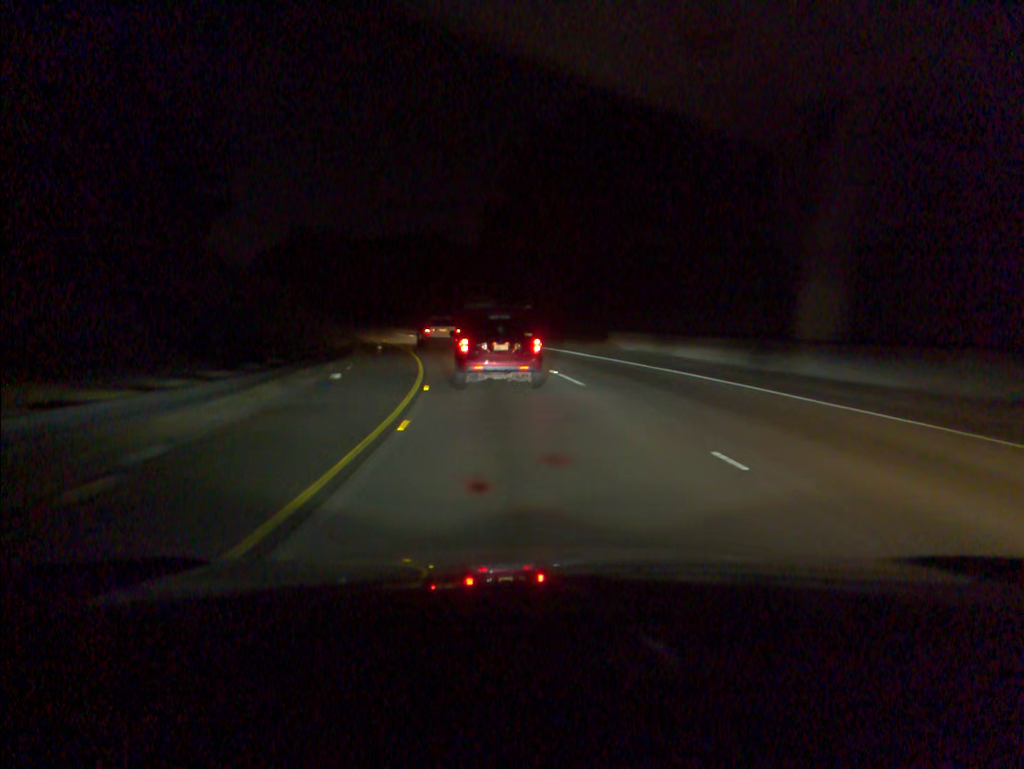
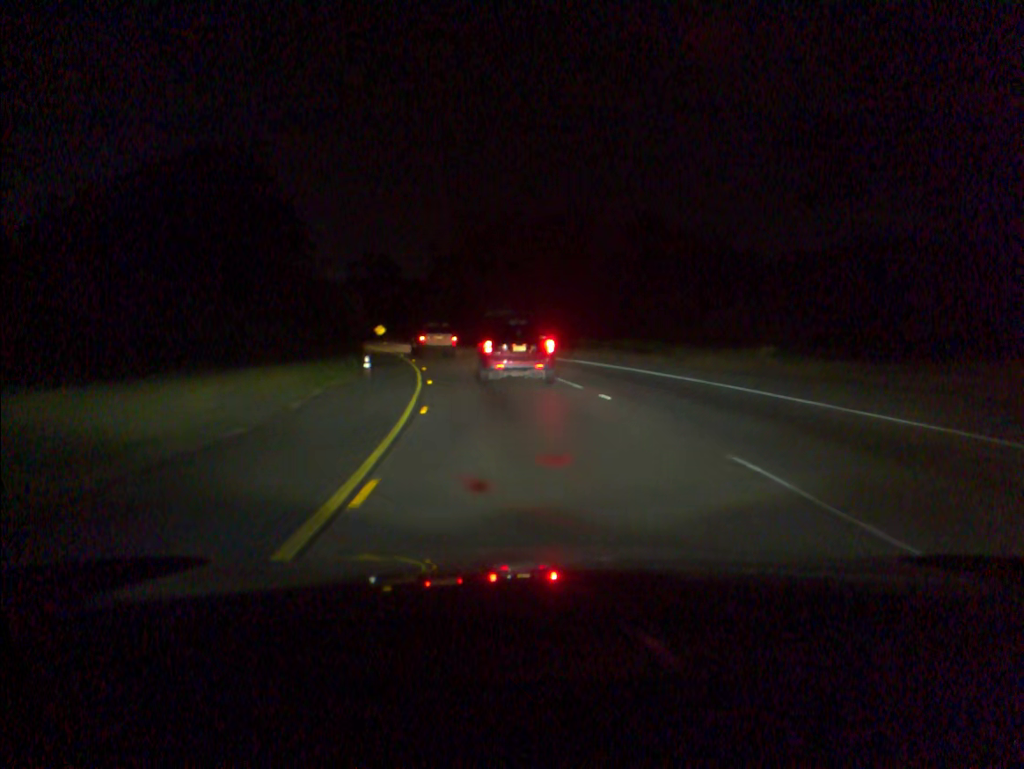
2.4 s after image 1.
(-6.8, +49.9) m; -16°
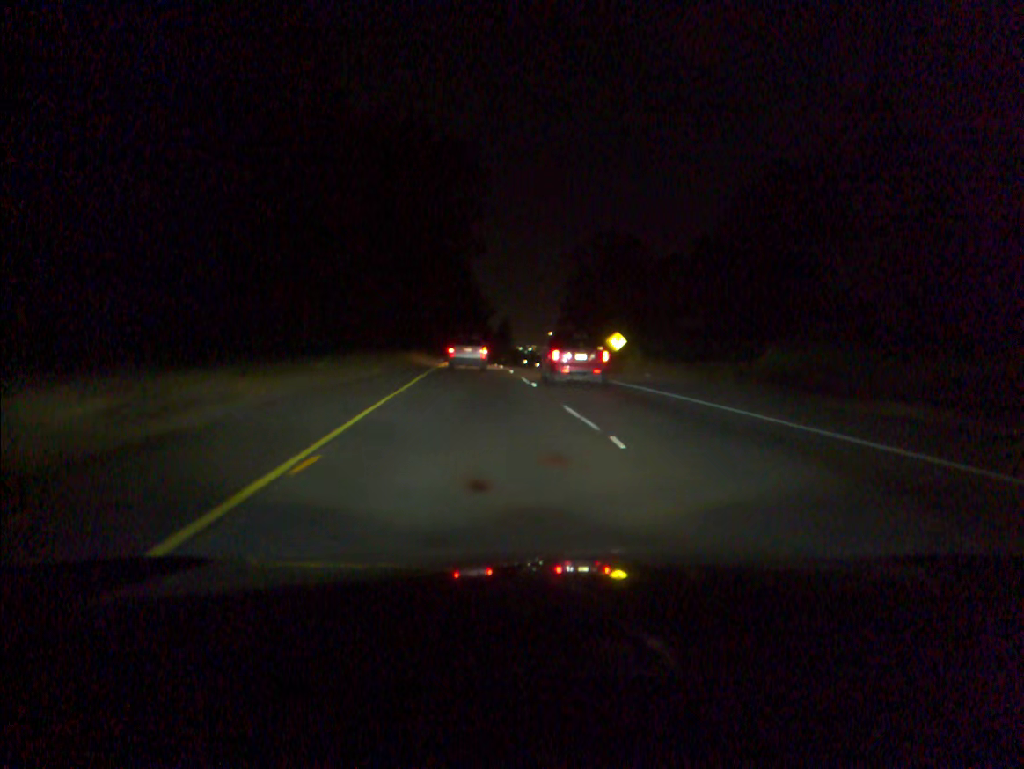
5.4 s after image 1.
(-10.8, +63.2) m; -18°
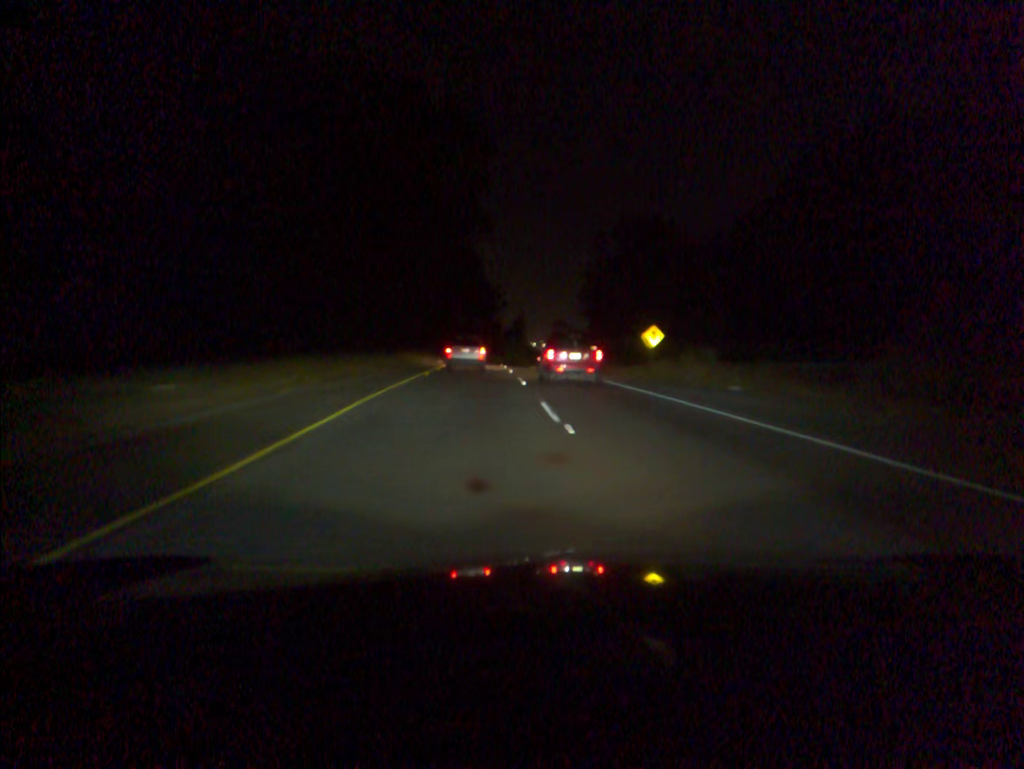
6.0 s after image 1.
(-0.1, +13.5) m; -1°
